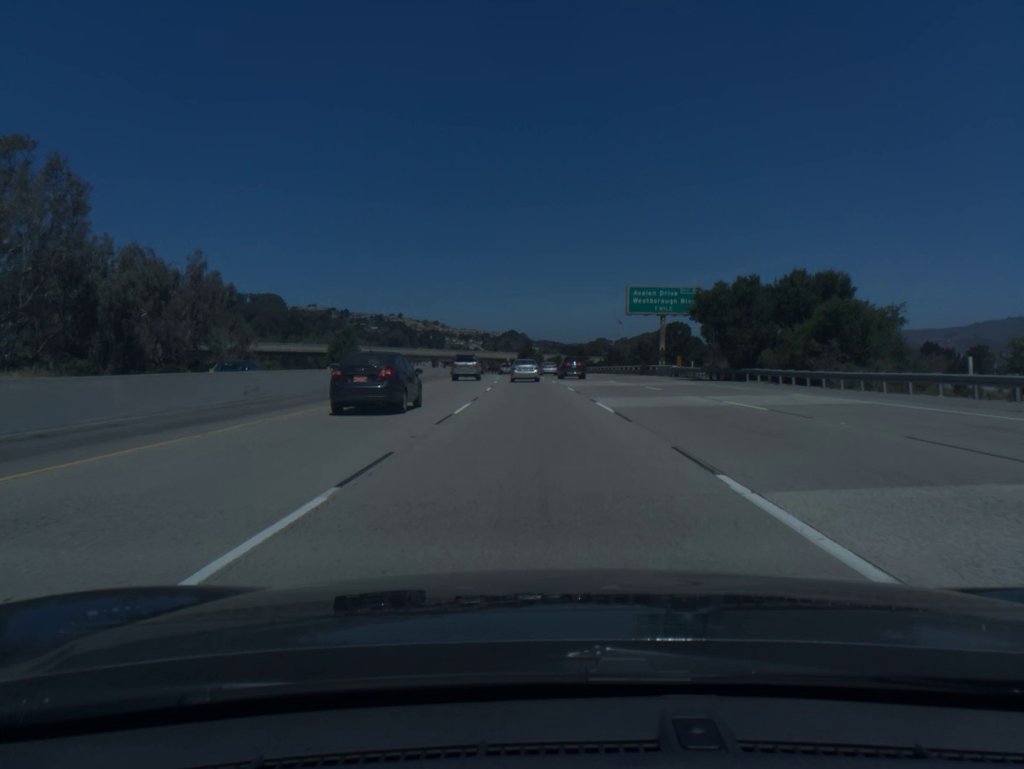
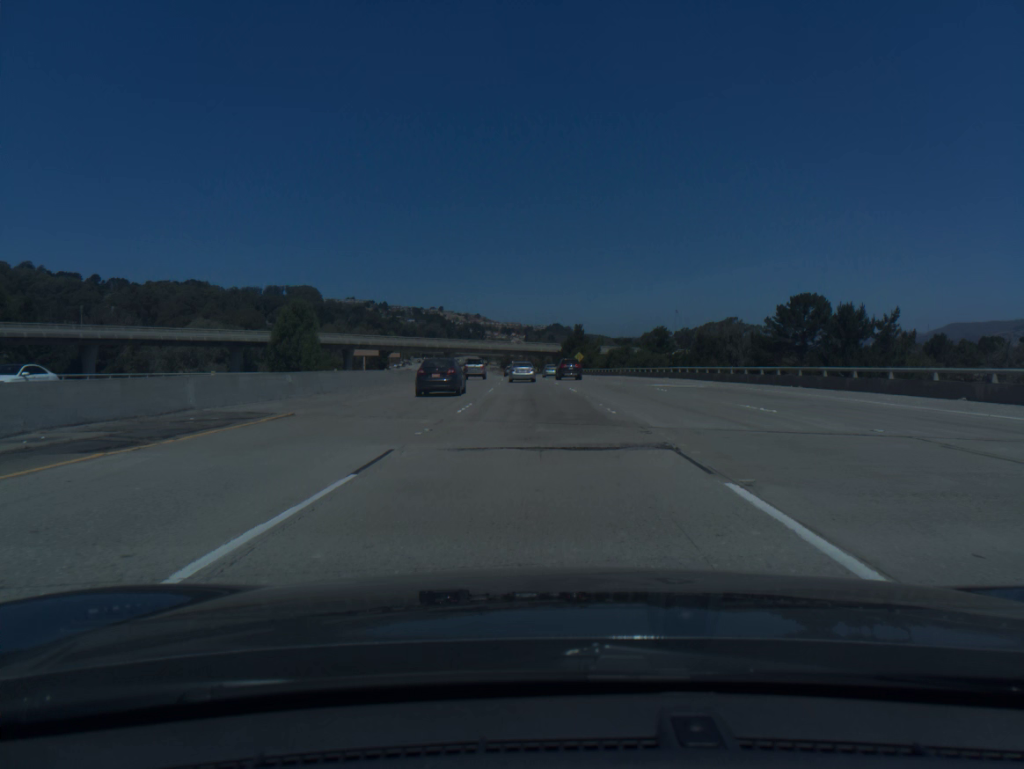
(-2.0, +73.1) m; -3°
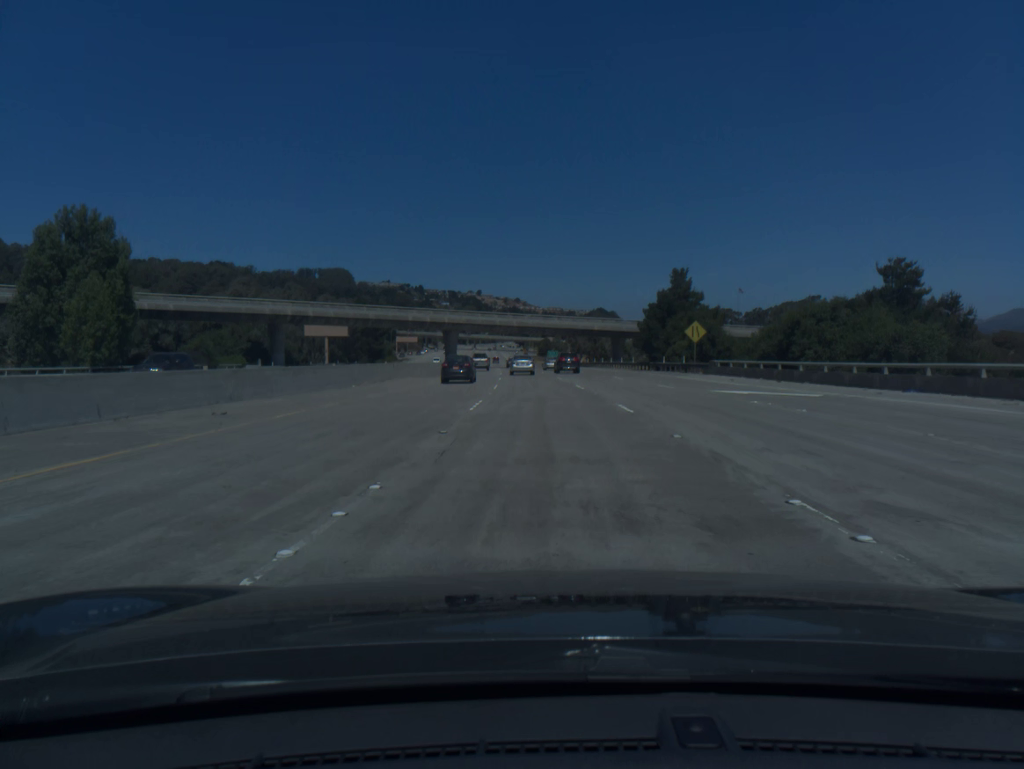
(-2.1, +74.1) m; -3°
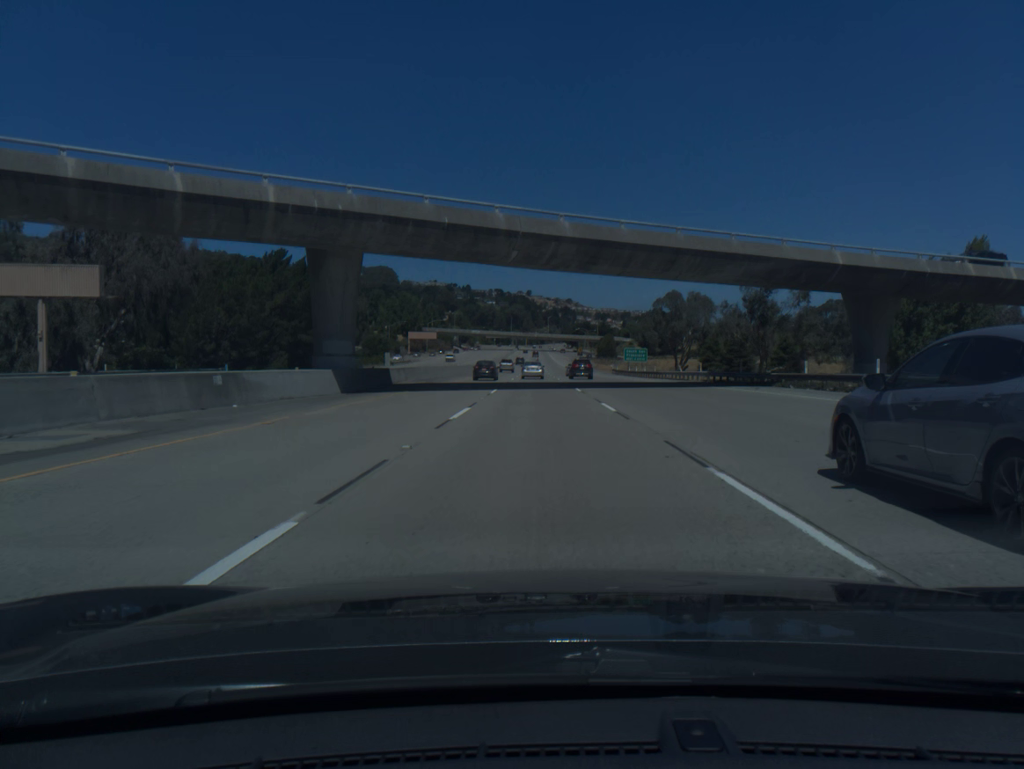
(-3.1, +93.7) m; -4°
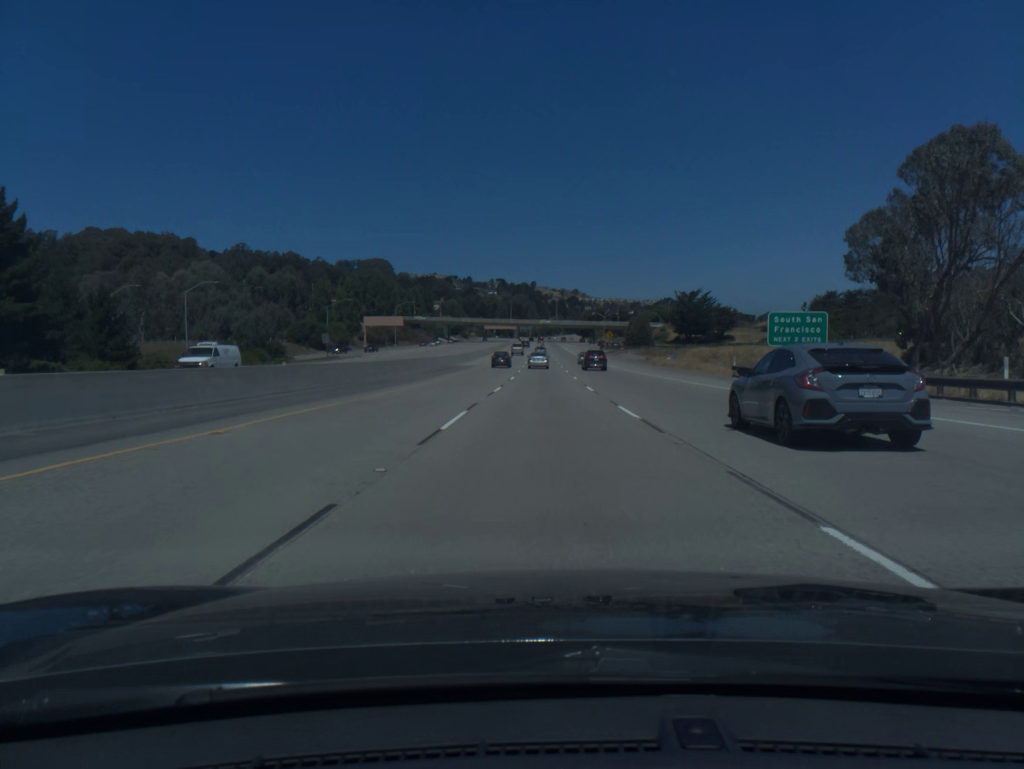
(-0.6, +75.8) m; 0°
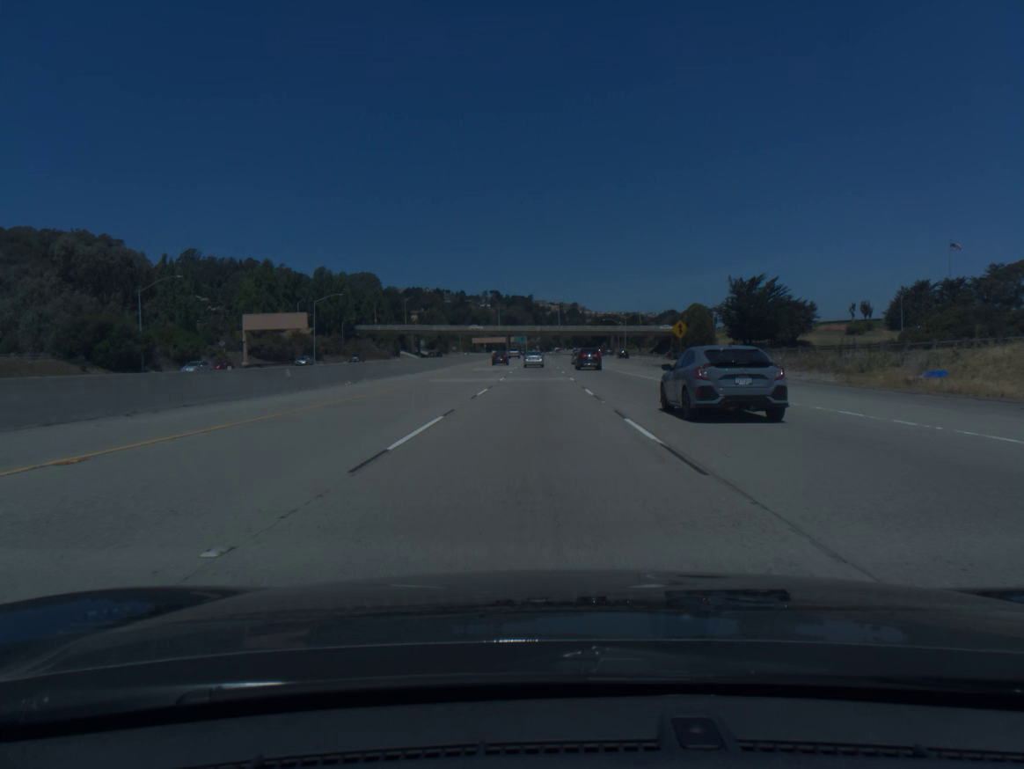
(+0.3, +76.5) m; 0°
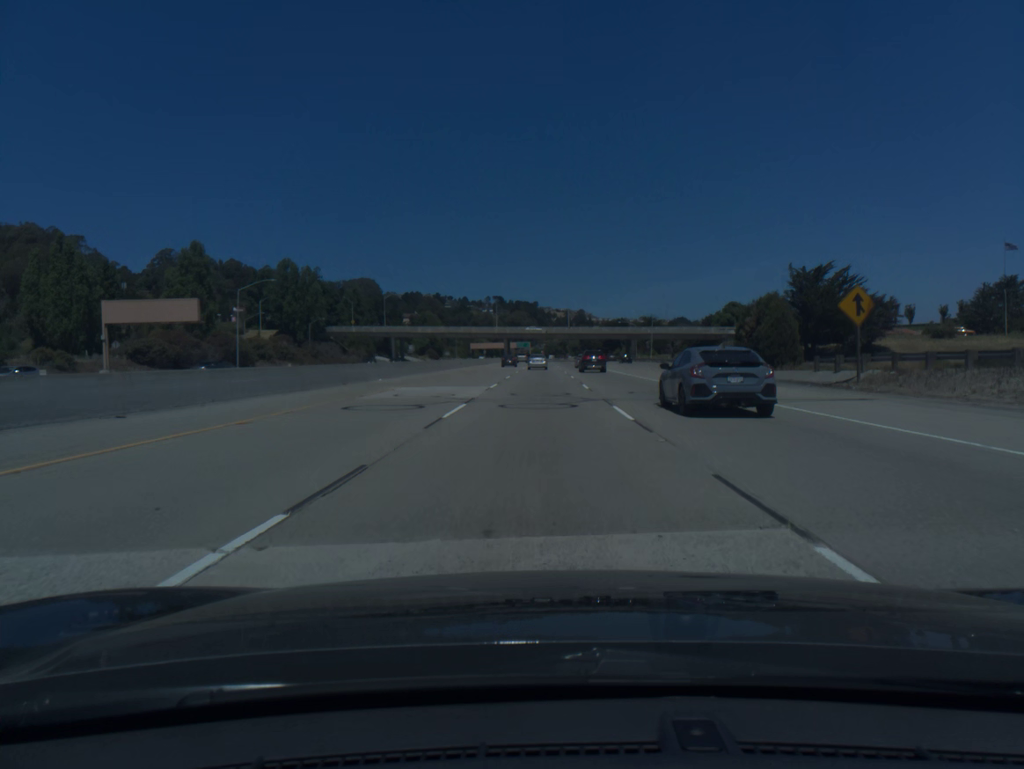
(-0.1, +38.3) m; 0°
